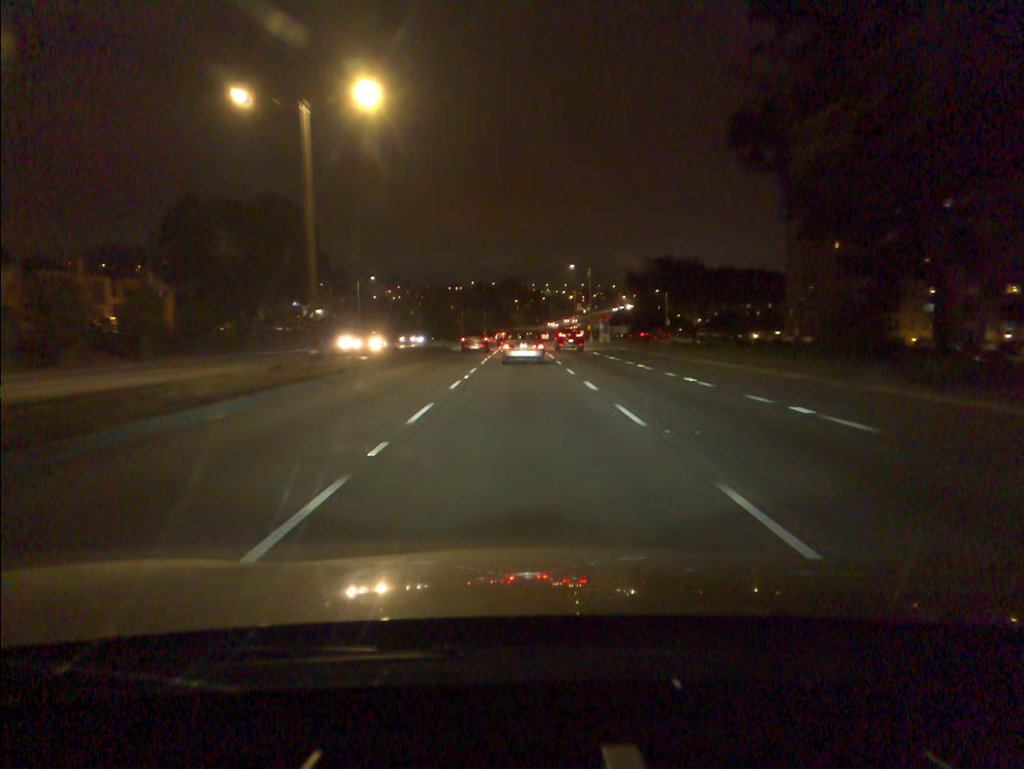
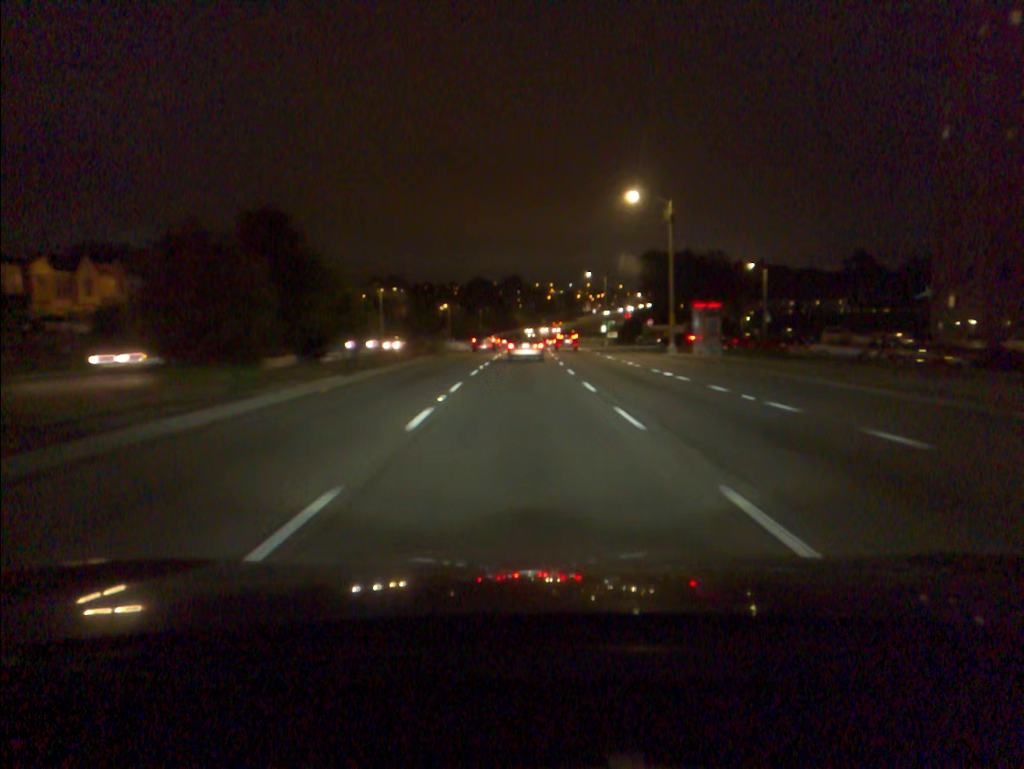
(-0.1, +52.2) m; 0°
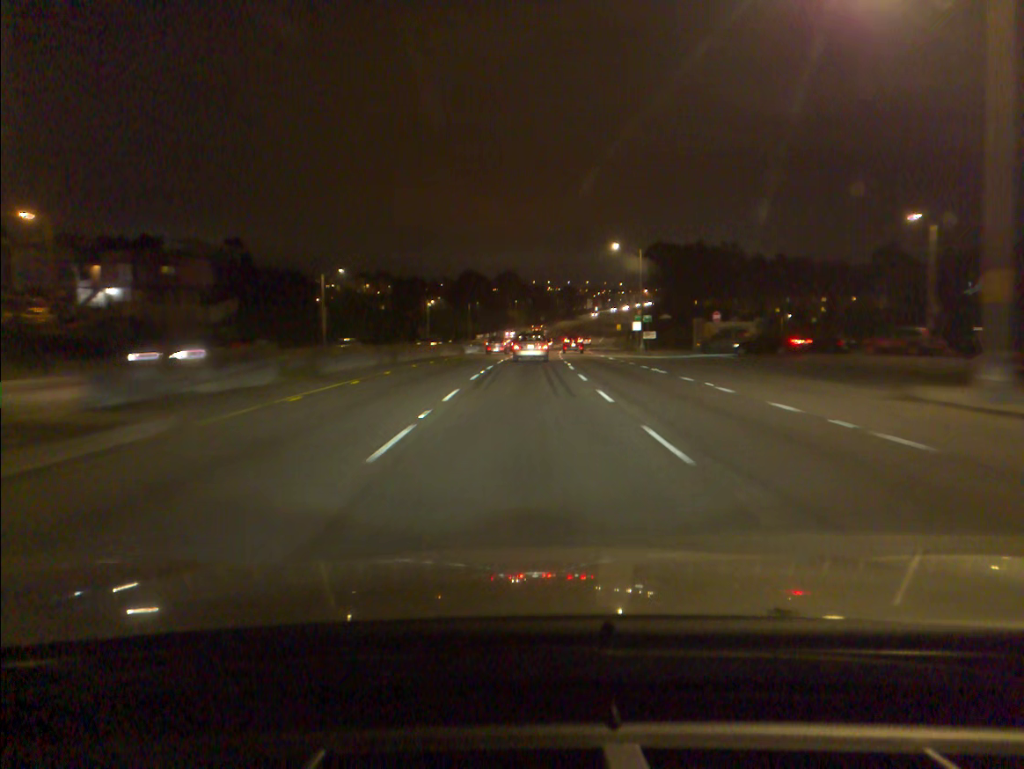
(+0.1, +32.4) m; 0°
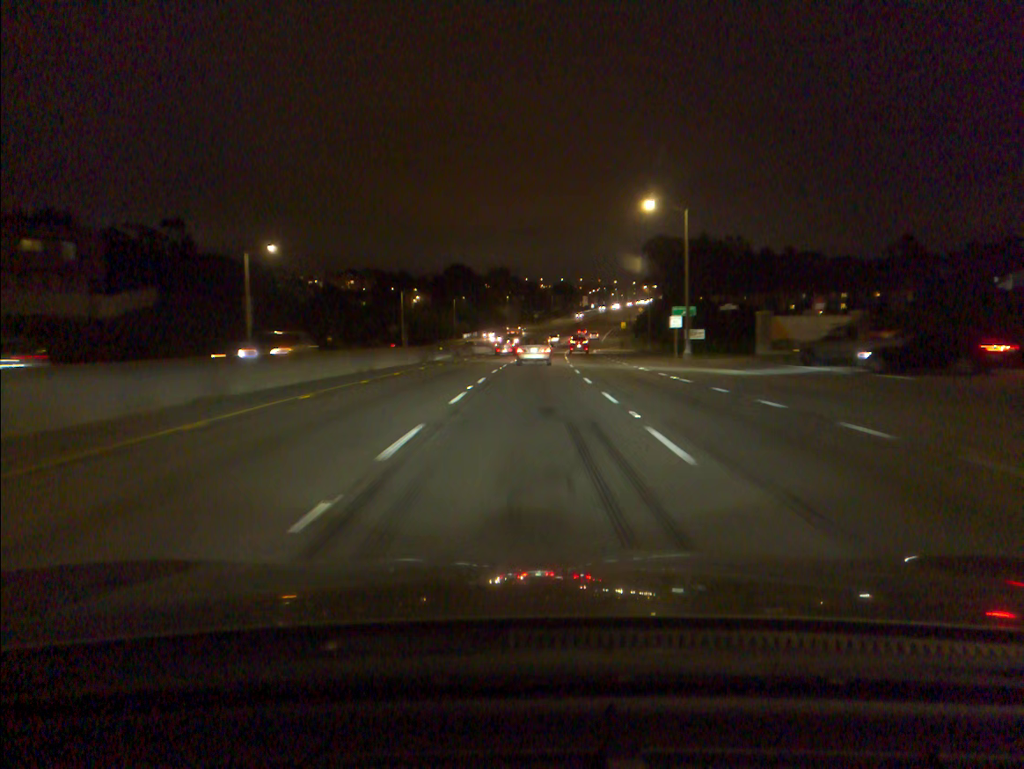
(+0.1, +22.0) m; +1°
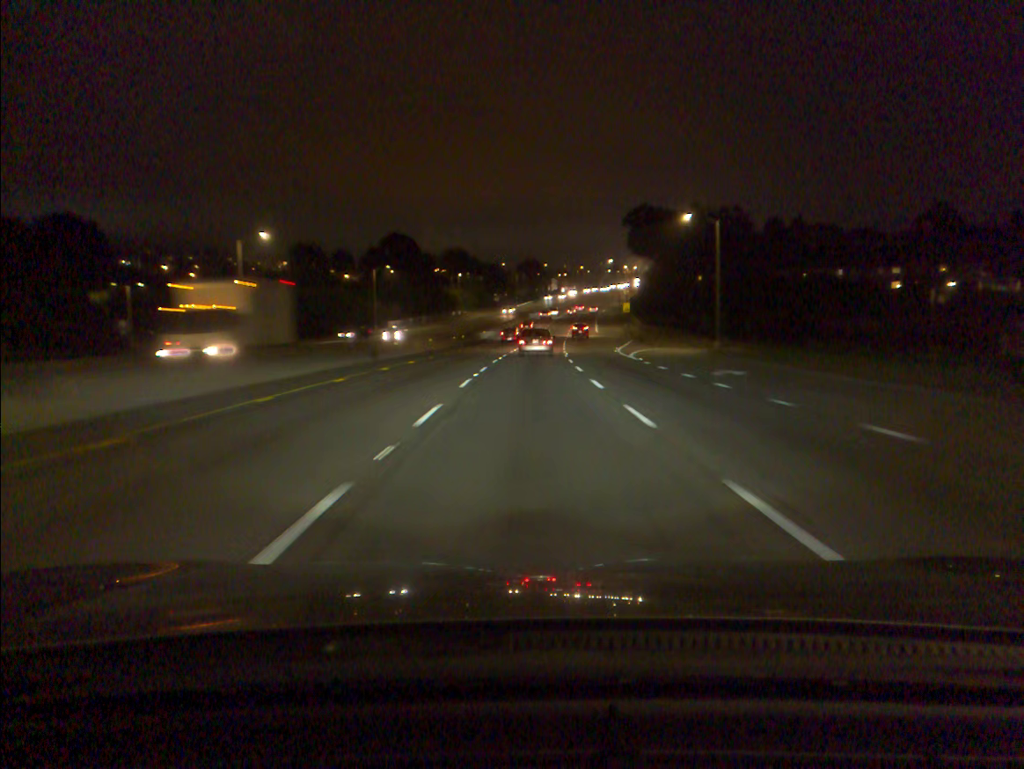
(+1.4, +56.1) m; +3°
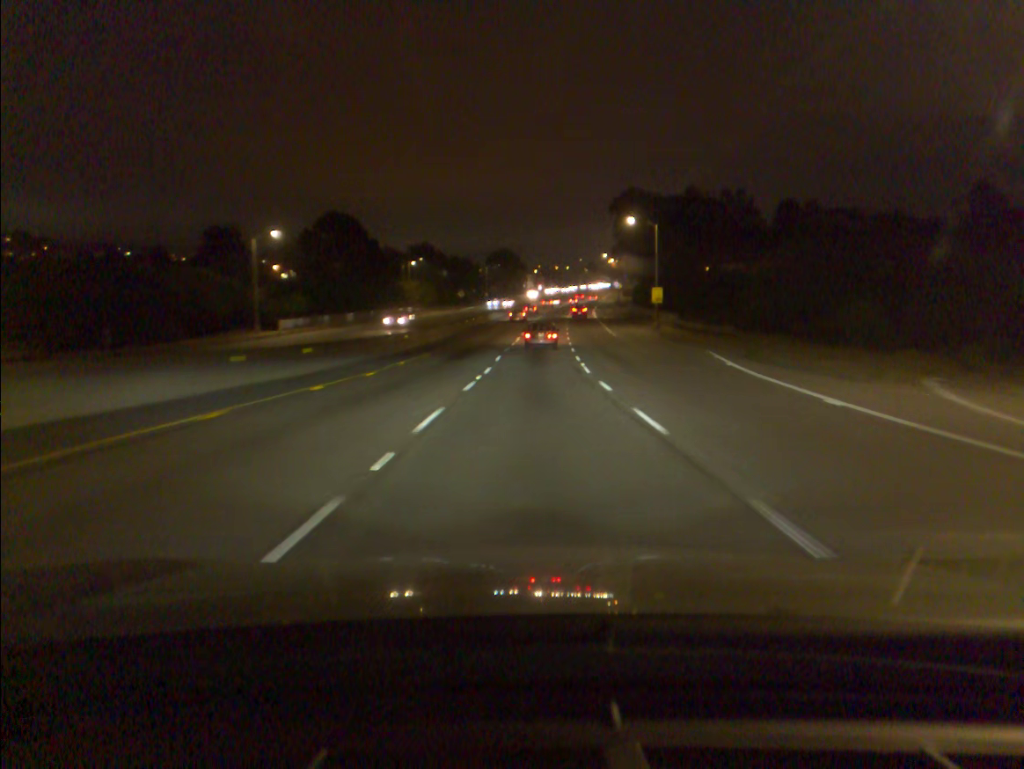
(+0.7, +45.2) m; +2°
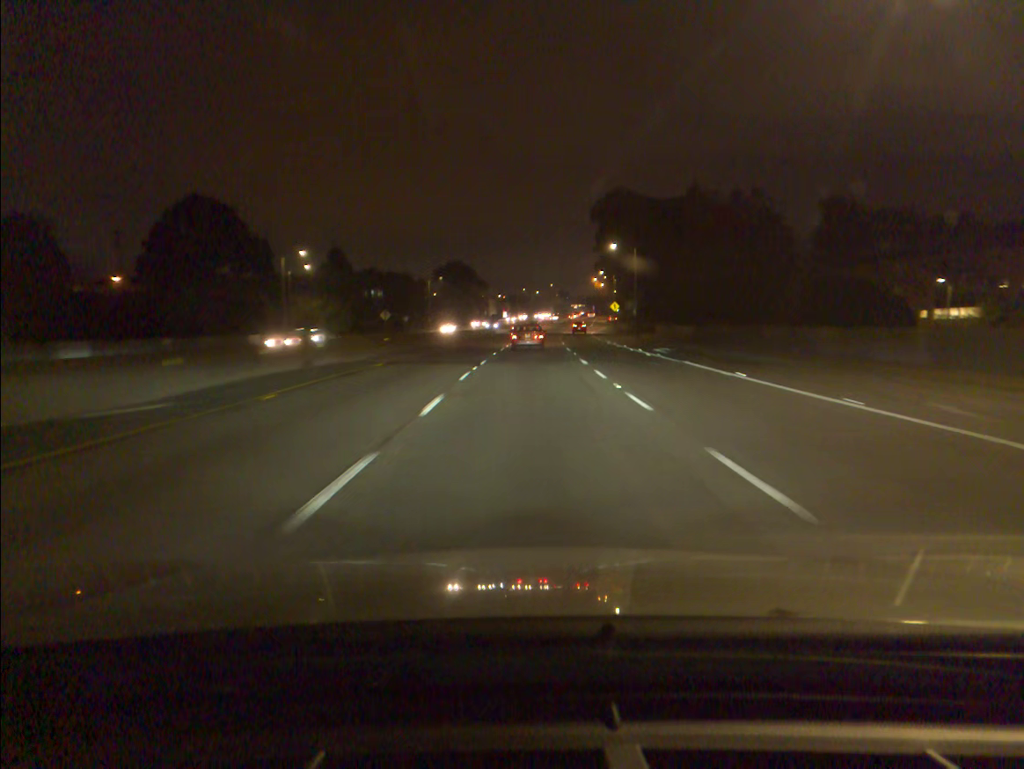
(+1.3, +56.5) m; +3°
